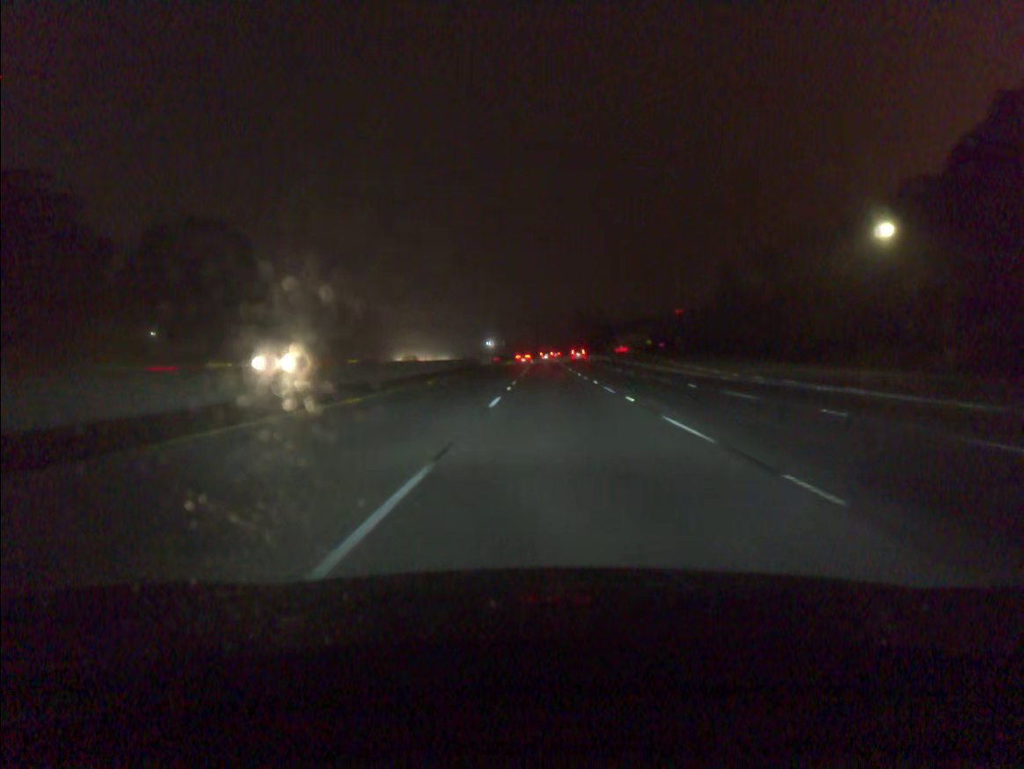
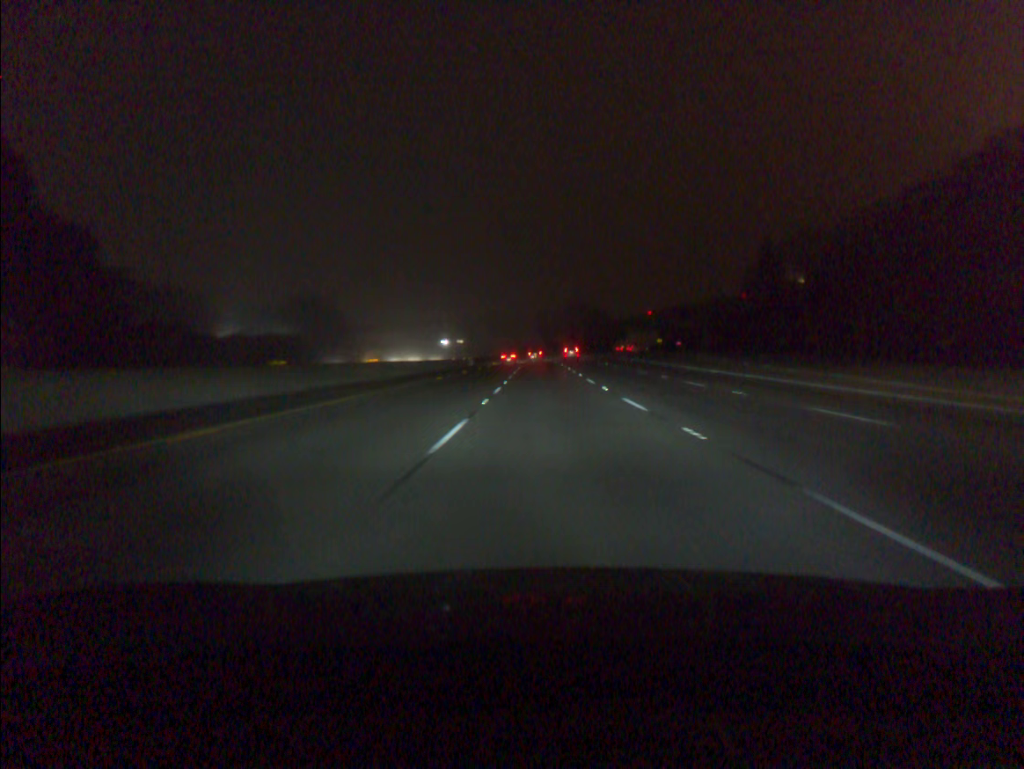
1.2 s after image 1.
(+0.2, +38.2) m; 0°
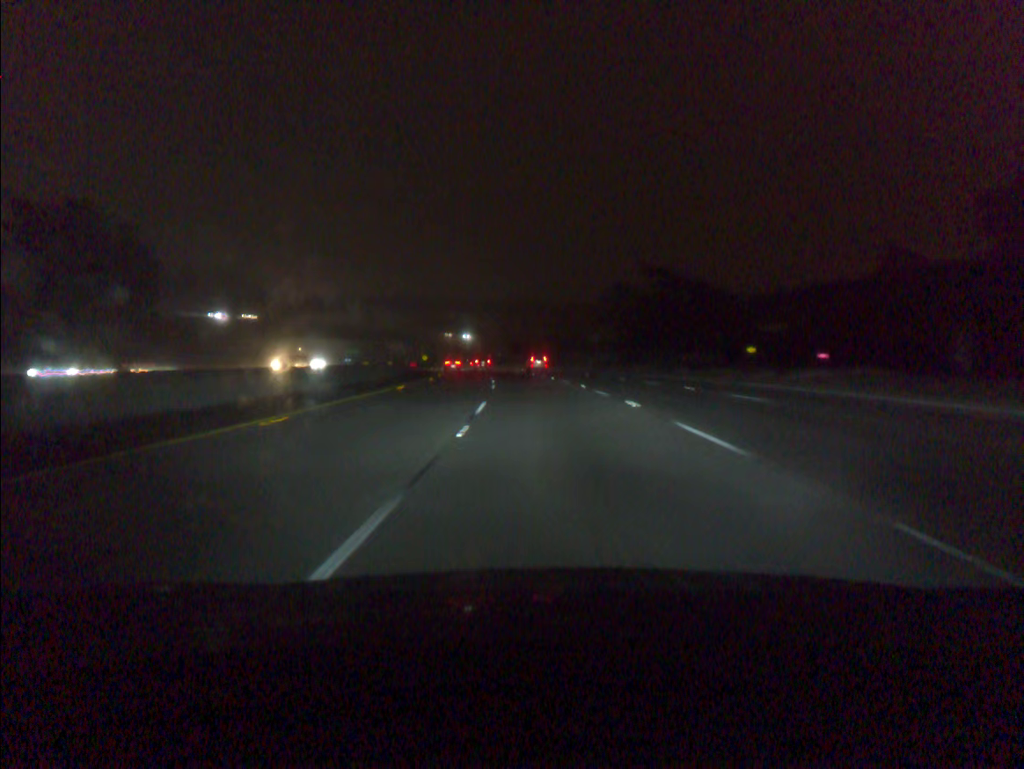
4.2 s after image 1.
(-0.9, +95.4) m; -1°
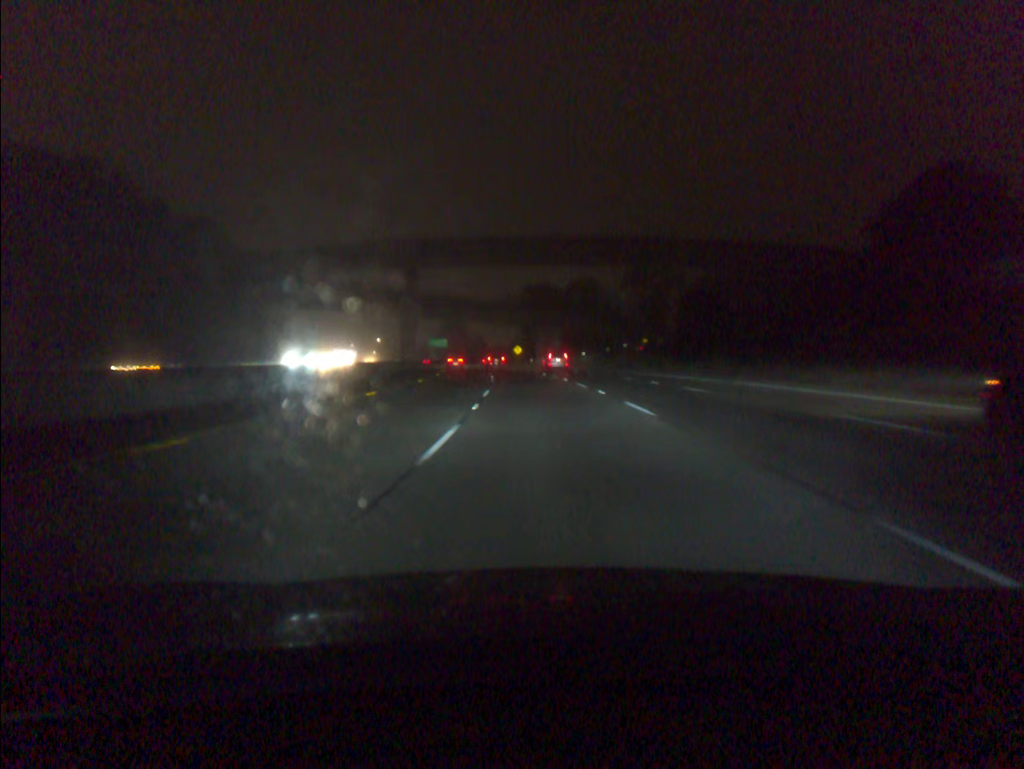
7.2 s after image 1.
(-6.8, +95.0) m; -9°
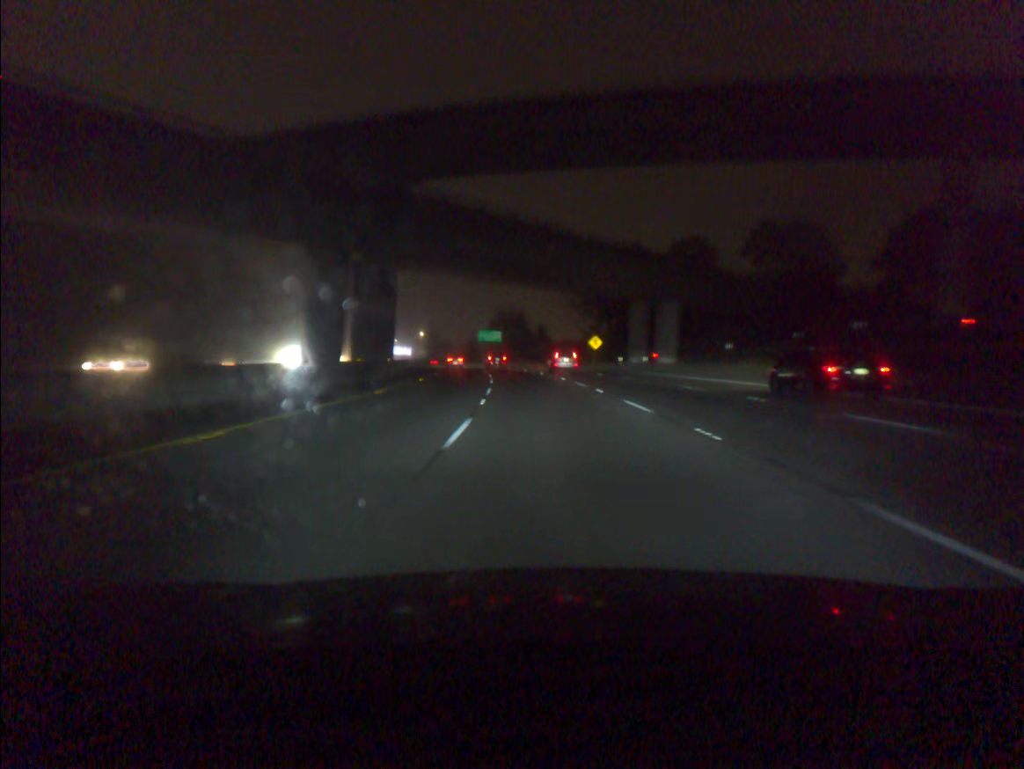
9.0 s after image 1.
(-2.5, +57.5) m; -5°
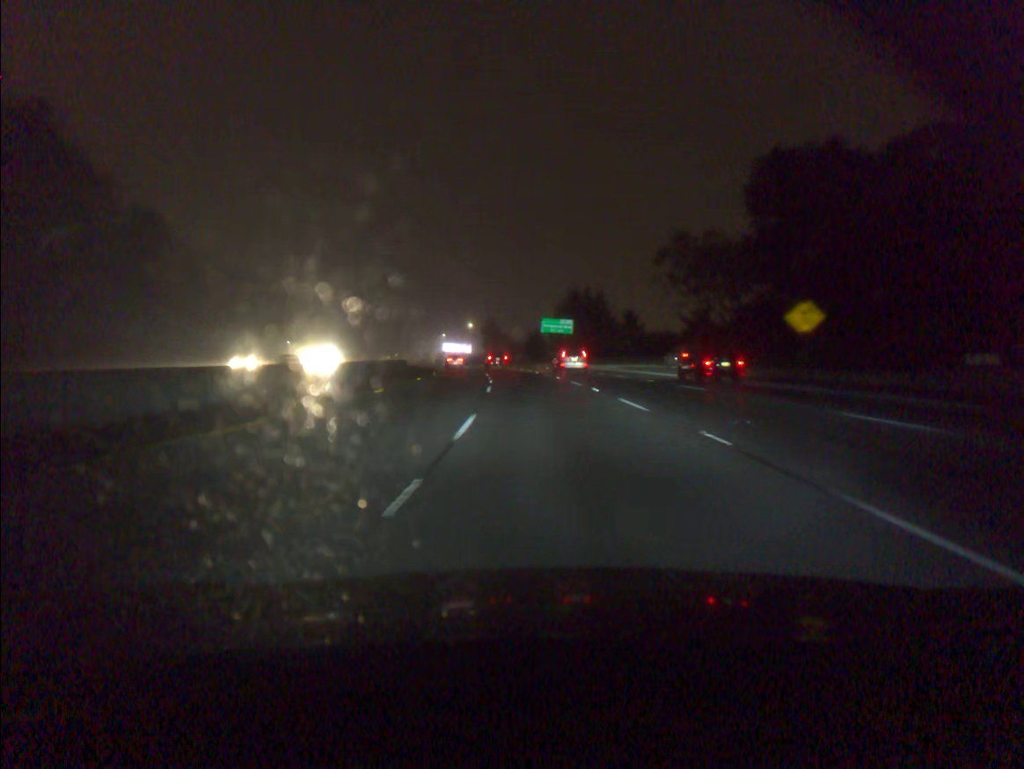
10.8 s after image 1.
(-2.6, +57.7) m; -5°
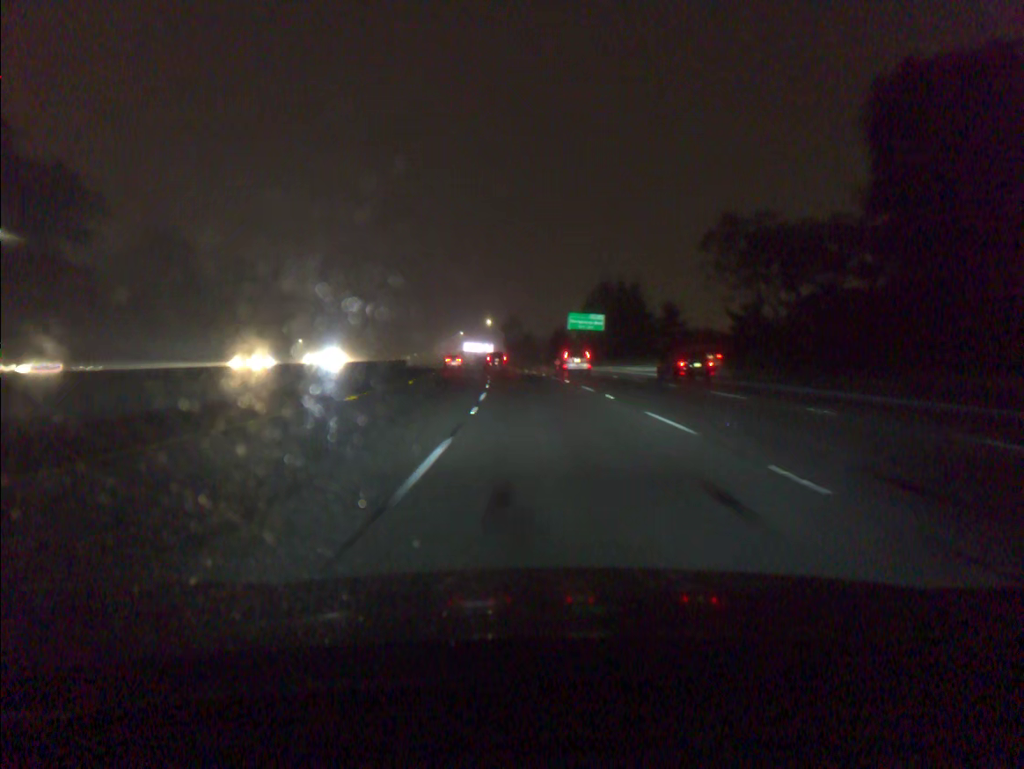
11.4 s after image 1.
(-0.3, +19.3) m; -2°
